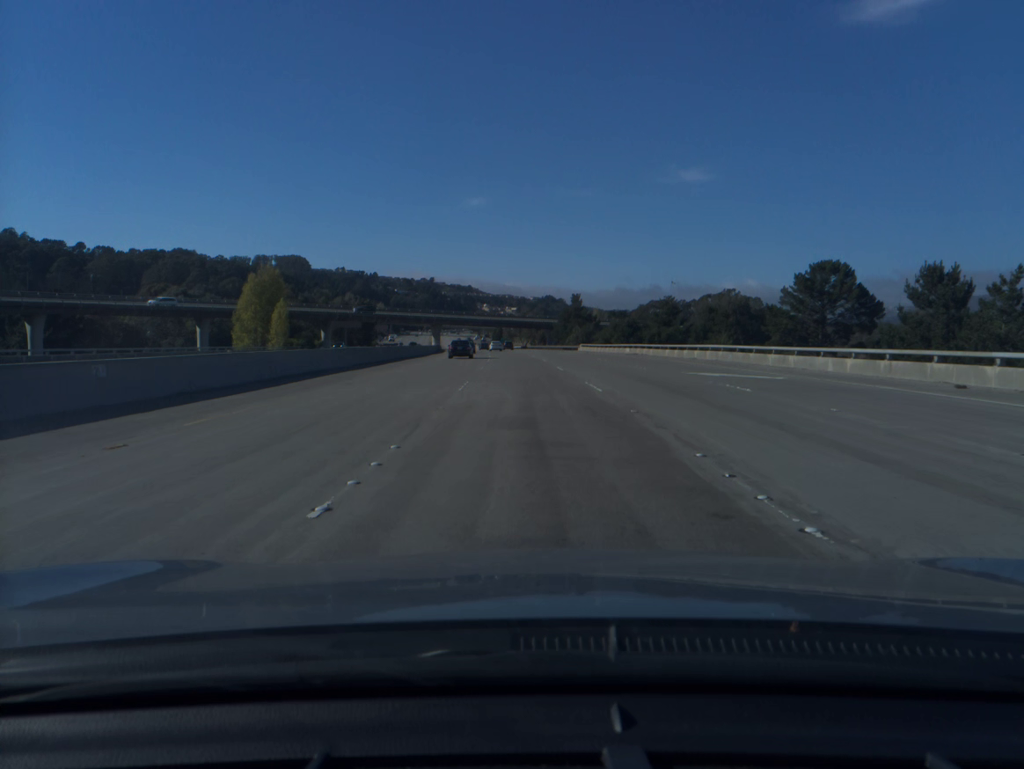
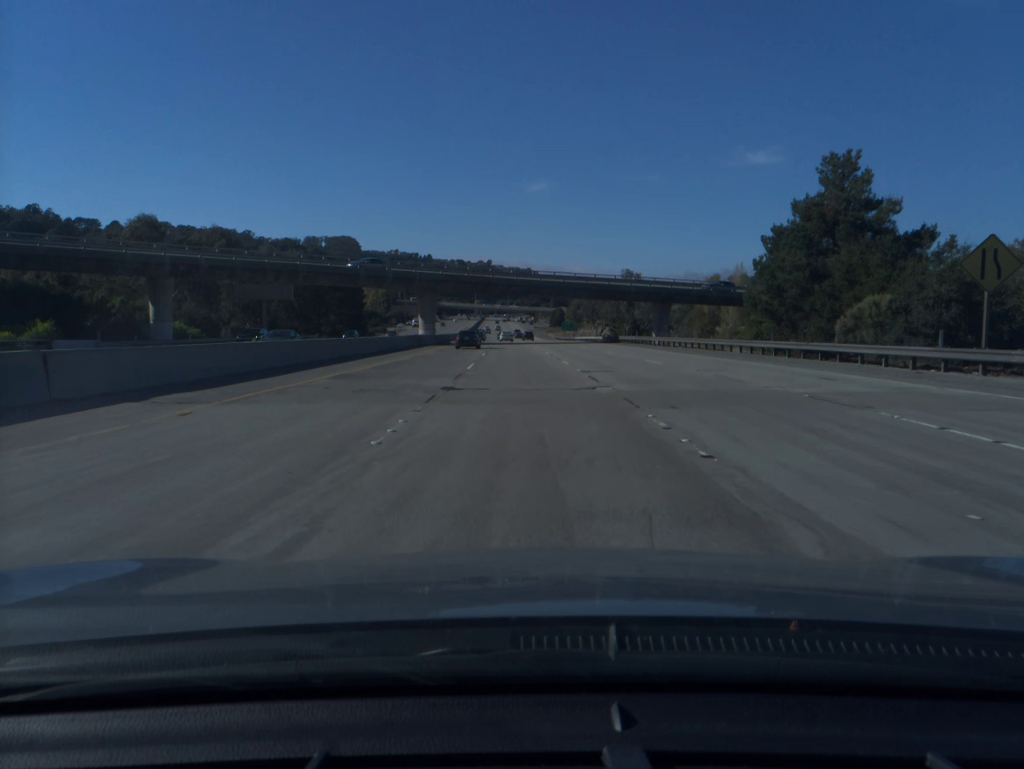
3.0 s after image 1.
(-3.4, +99.6) m; -4°
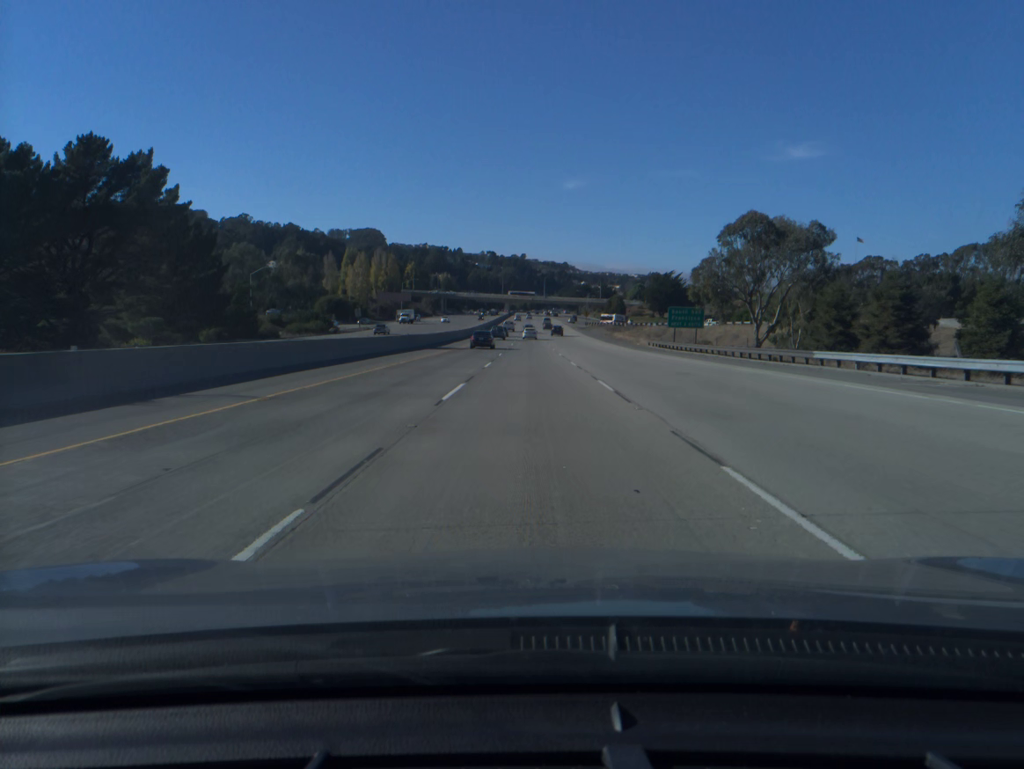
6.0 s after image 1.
(-2.8, +99.3) m; -2°
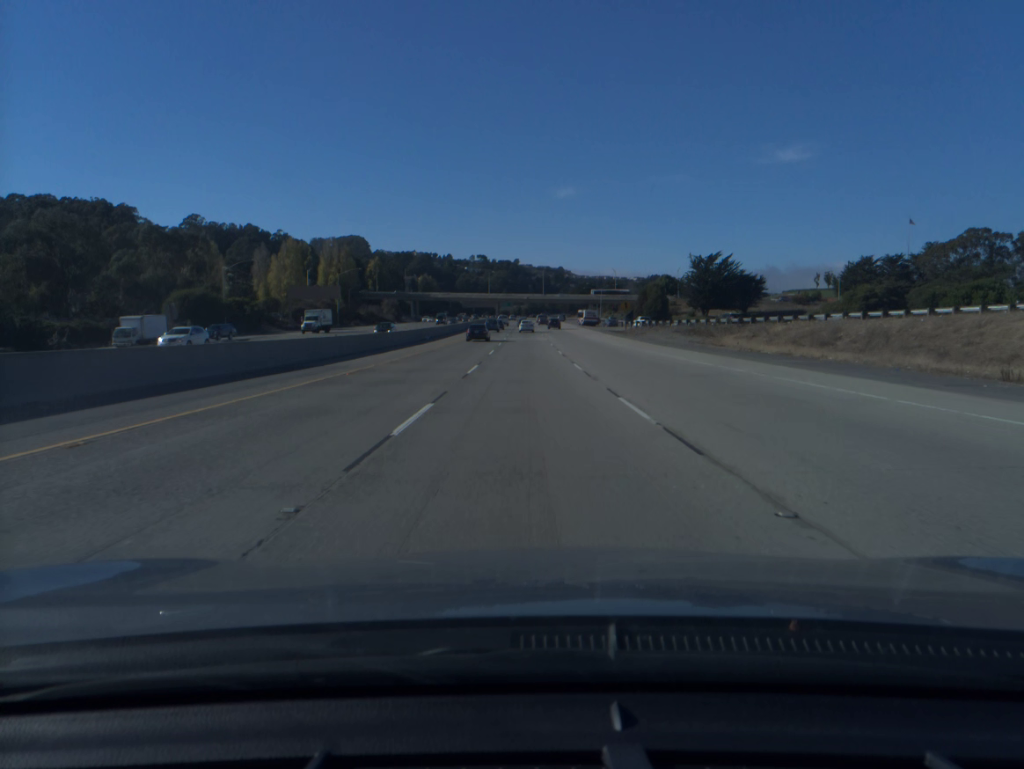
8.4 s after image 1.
(+0.2, +79.1) m; 0°
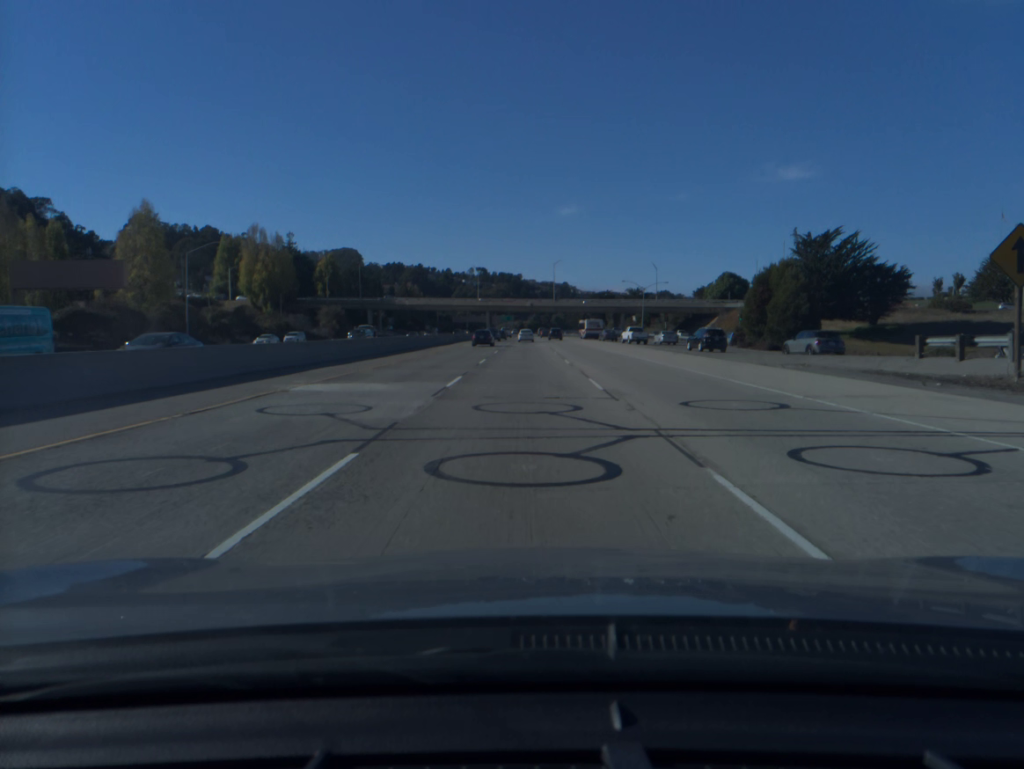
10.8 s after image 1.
(-0.1, +79.0) m; 0°
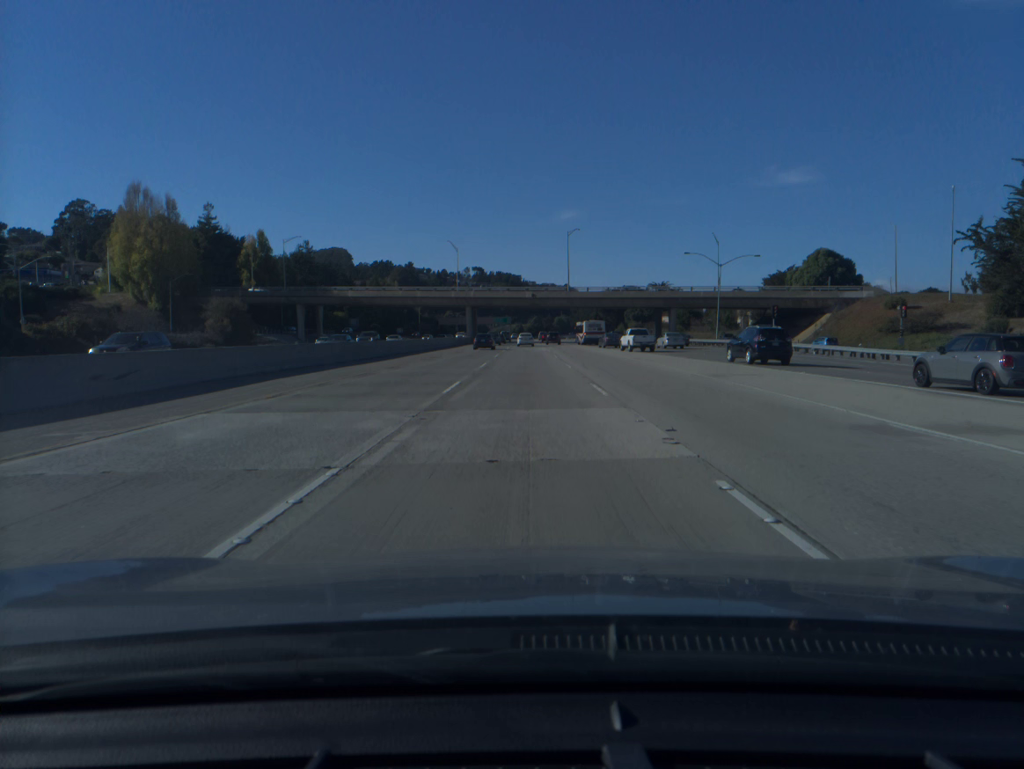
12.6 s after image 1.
(0.0, +59.3) m; 0°
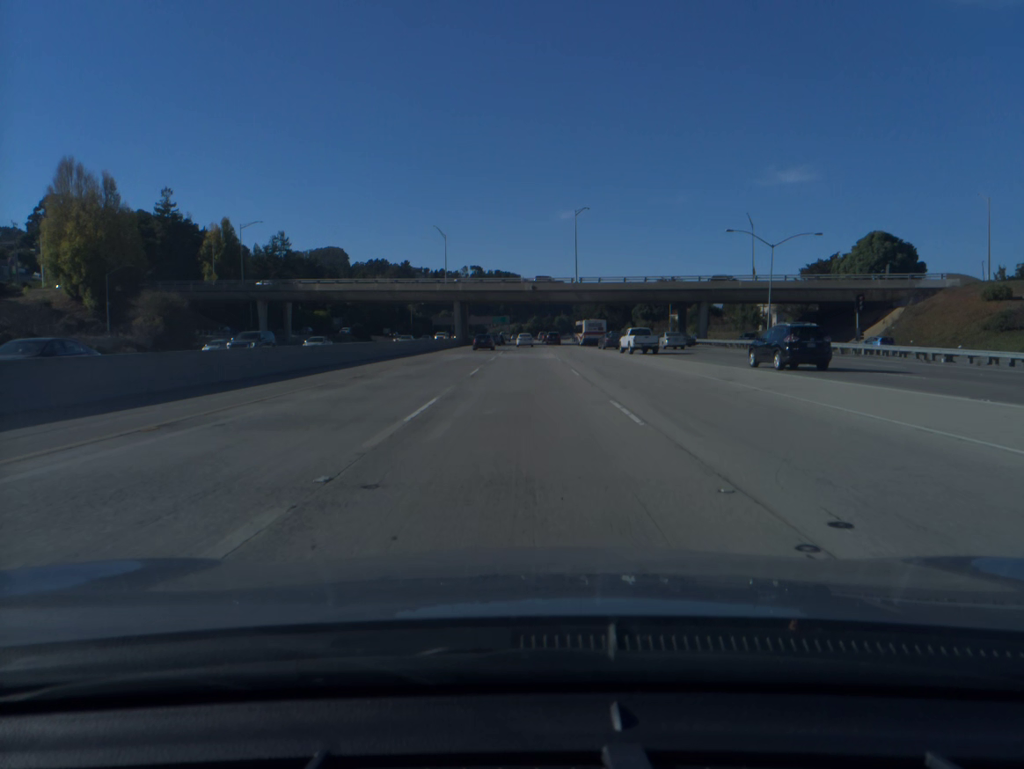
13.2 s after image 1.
(0.0, +19.8) m; 0°
